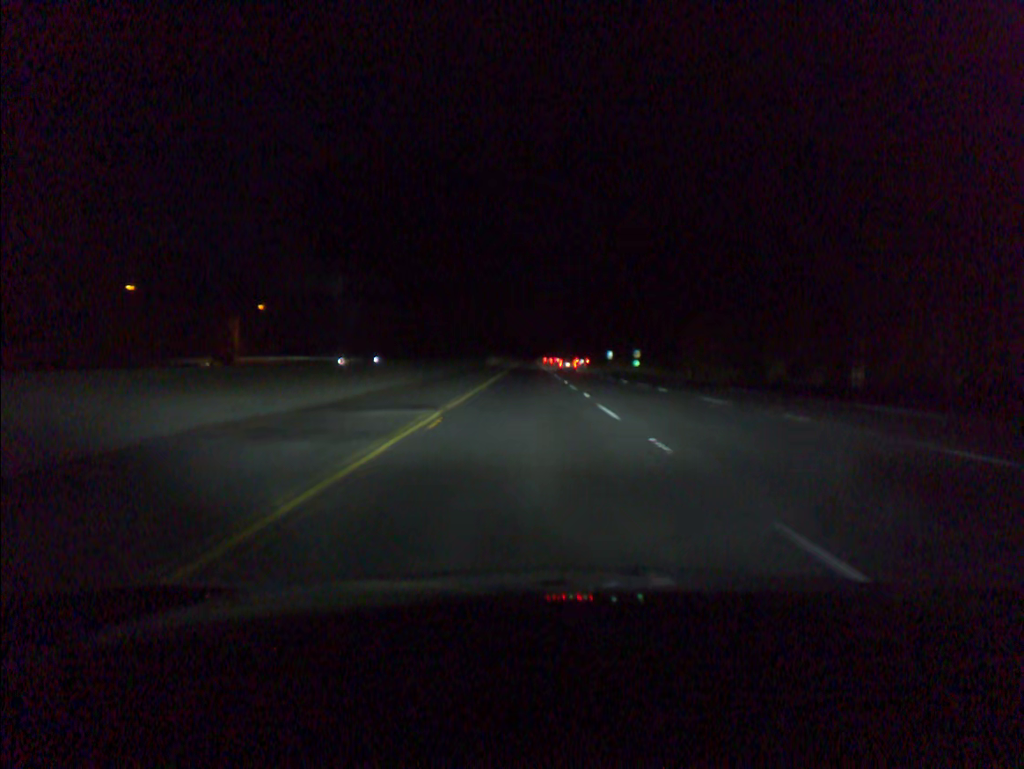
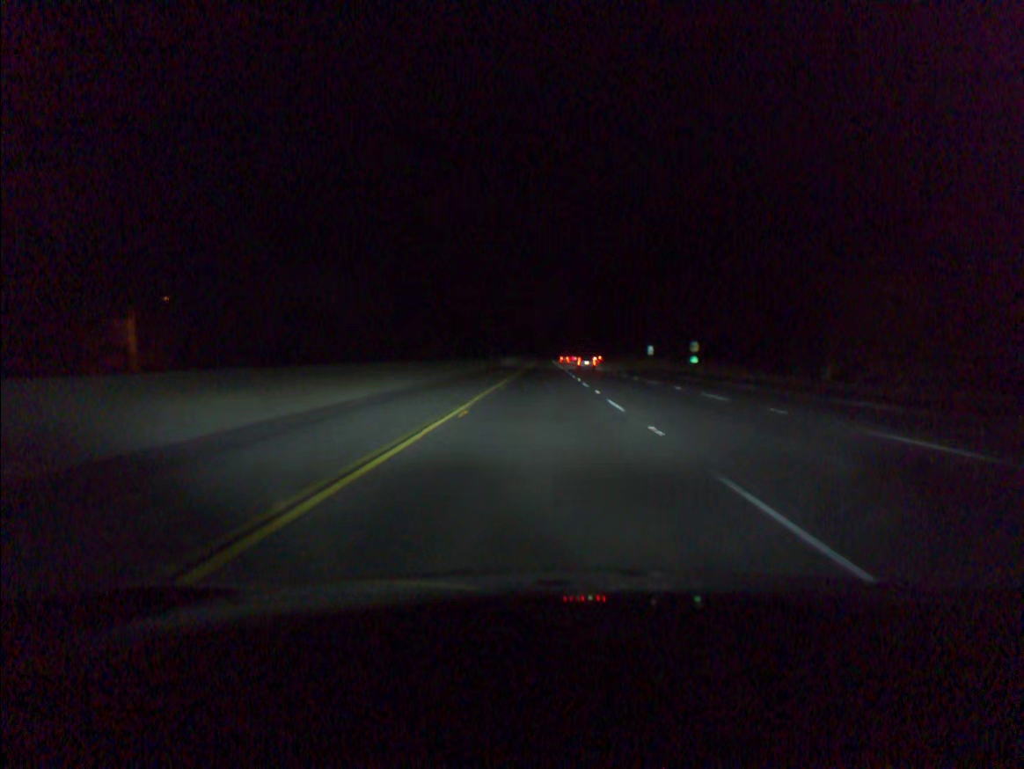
(-0.5, +41.3) m; -1°
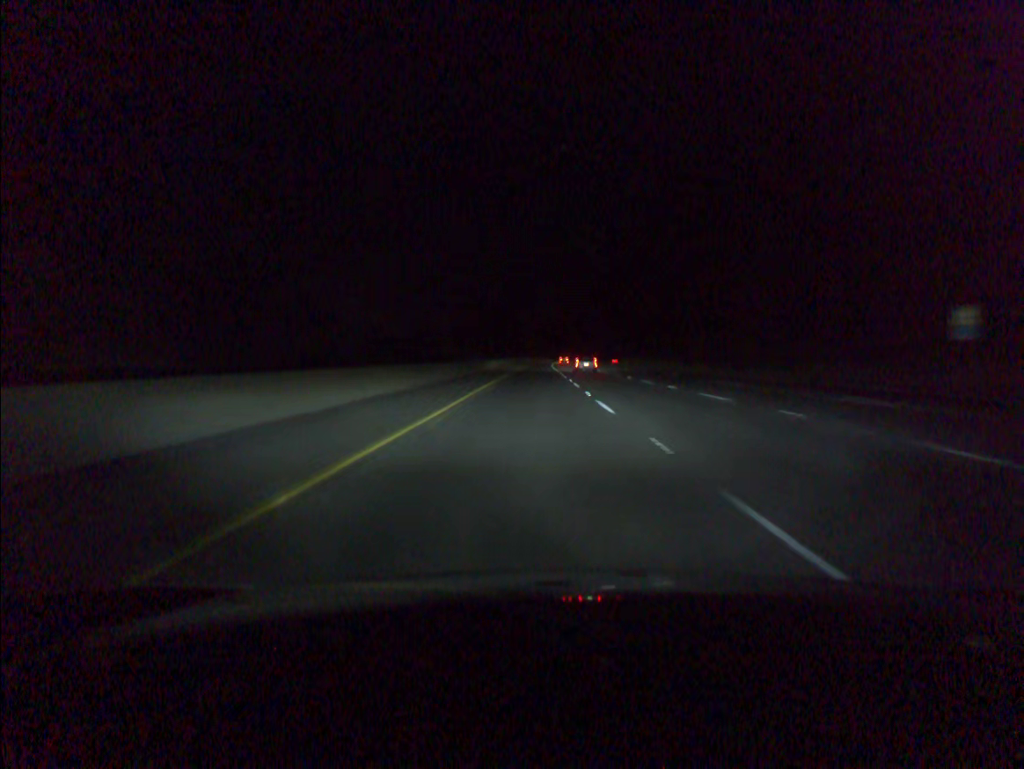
(+0.7, +103.9) m; 0°
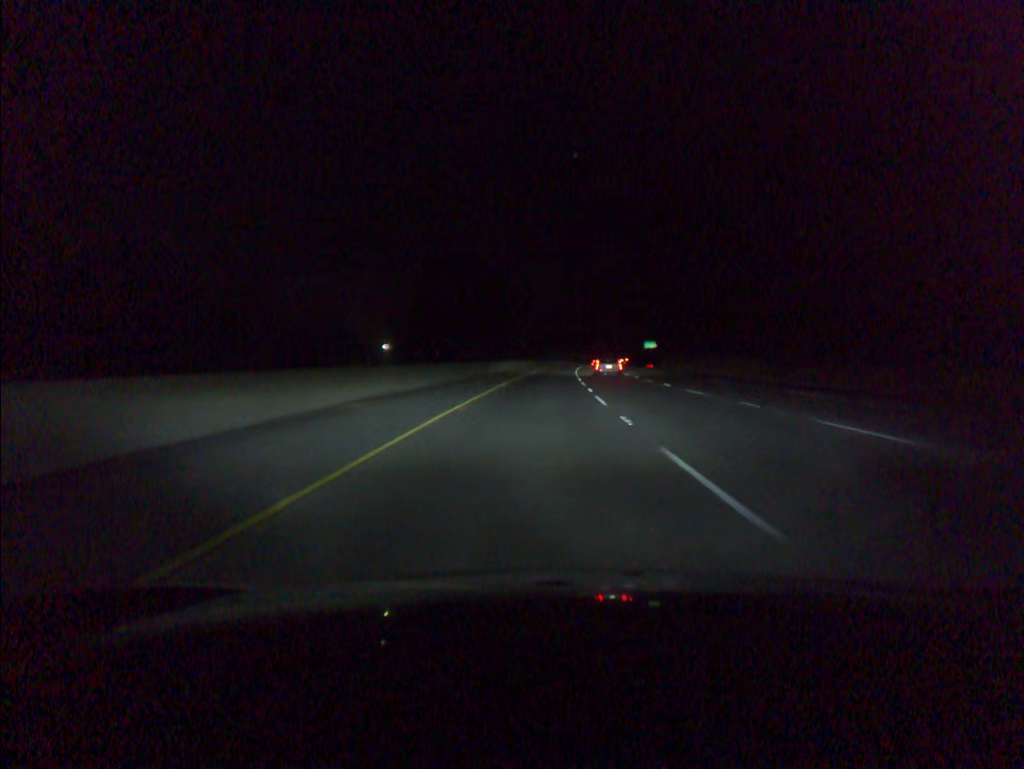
(-0.3, +83.5) m; 0°
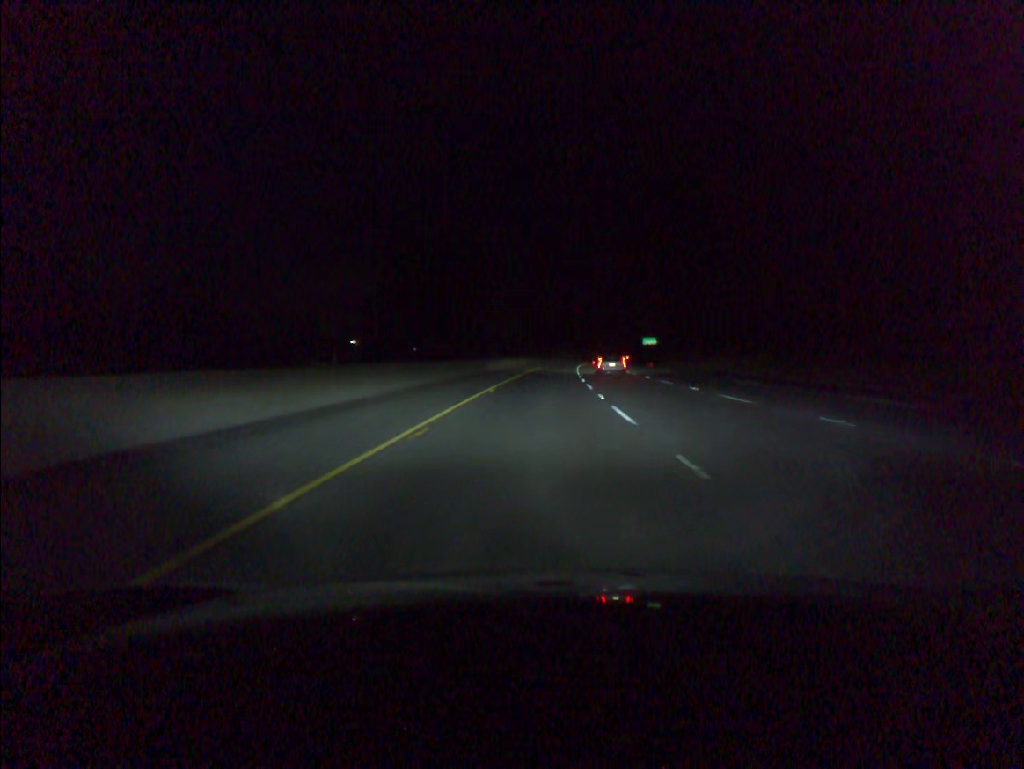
(+0.1, +20.9) m; +1°
